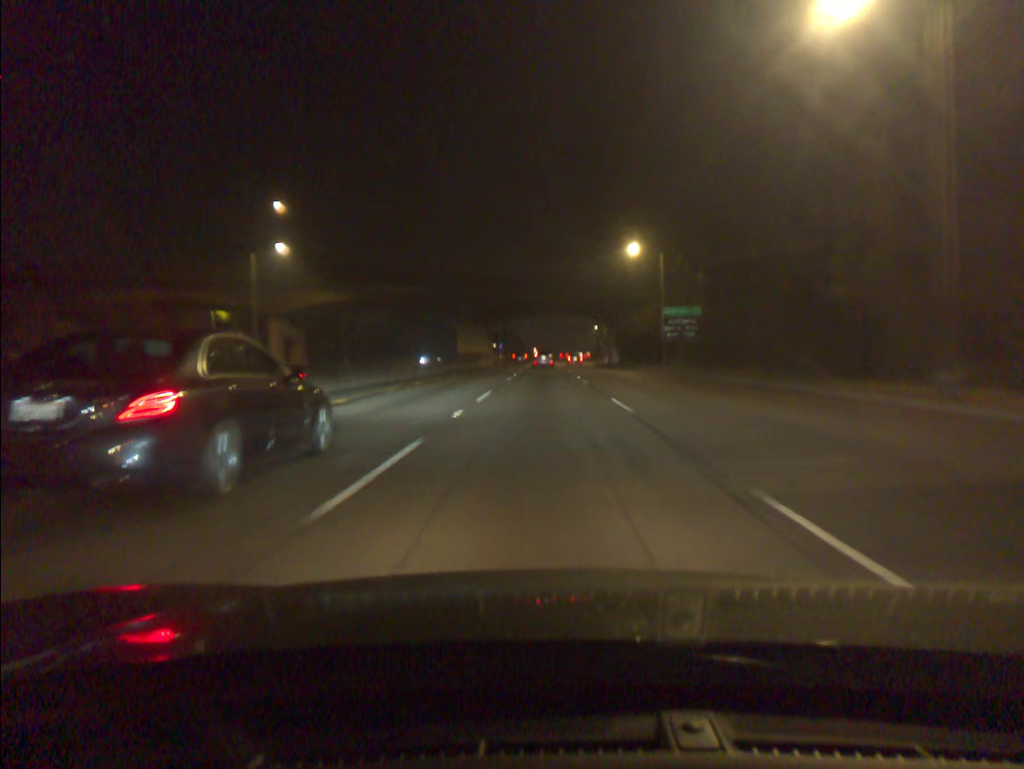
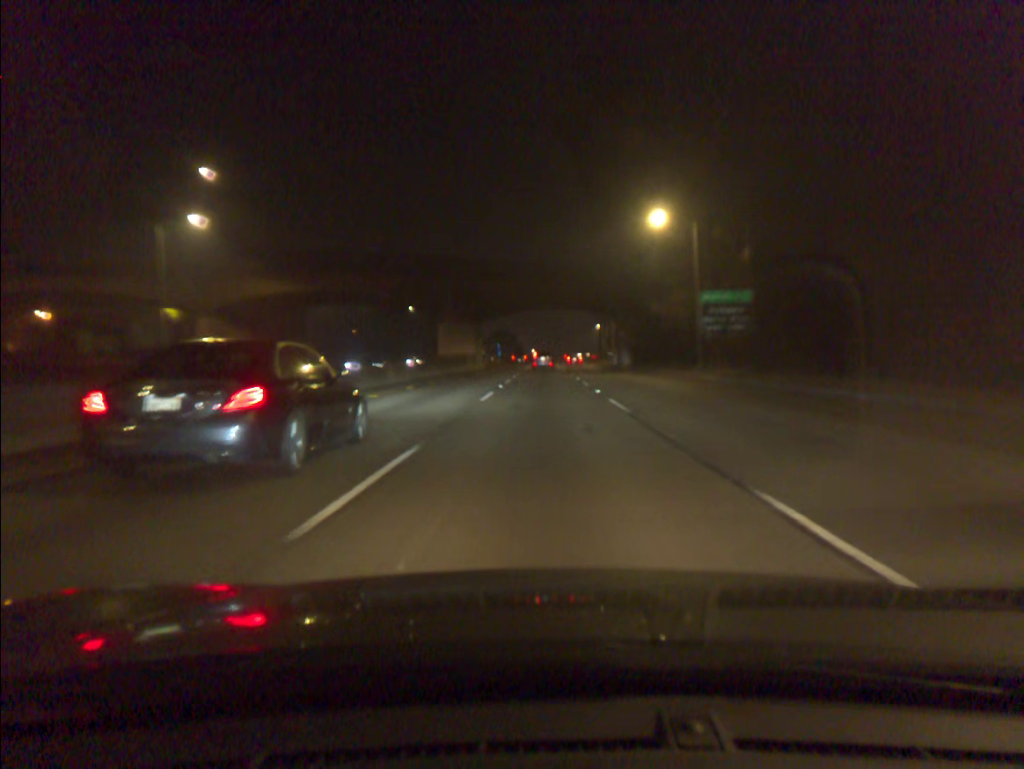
(0.0, +14.4) m; 0°
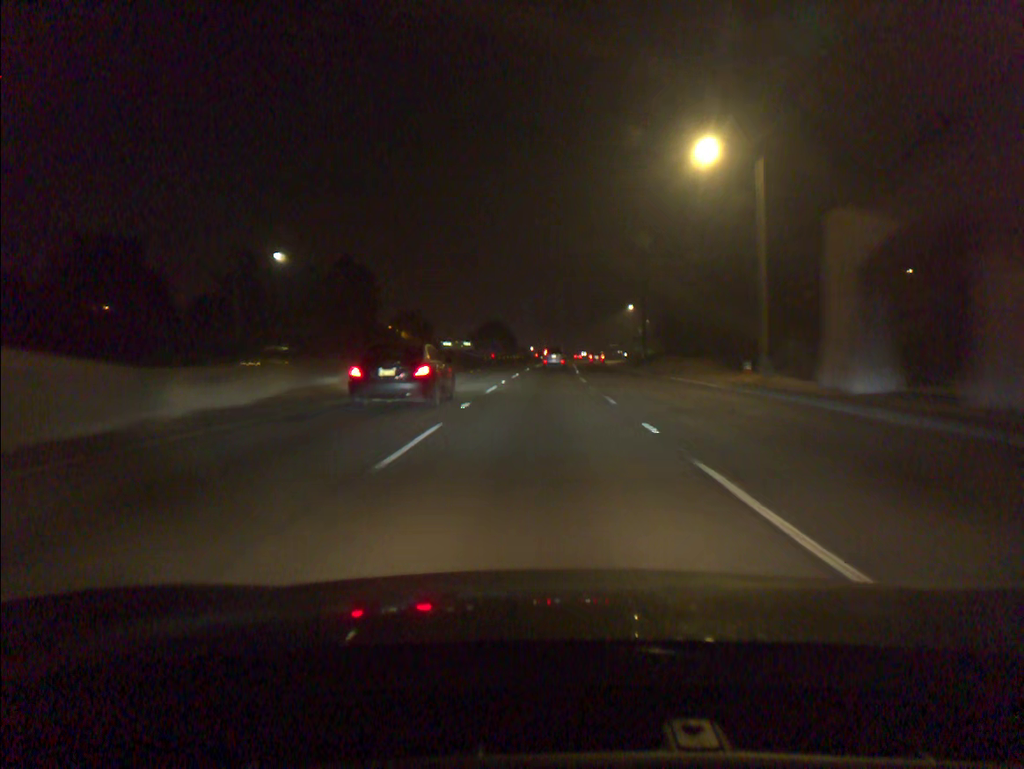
(+0.1, +71.5) m; 0°
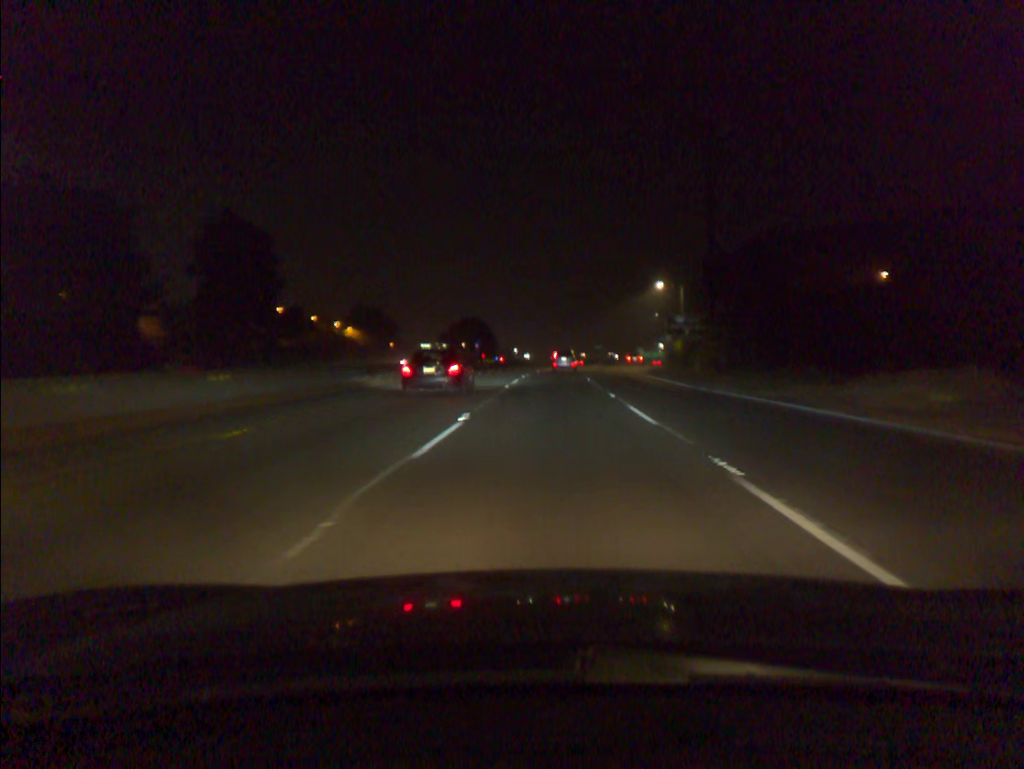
(+0.2, +42.4) m; +1°
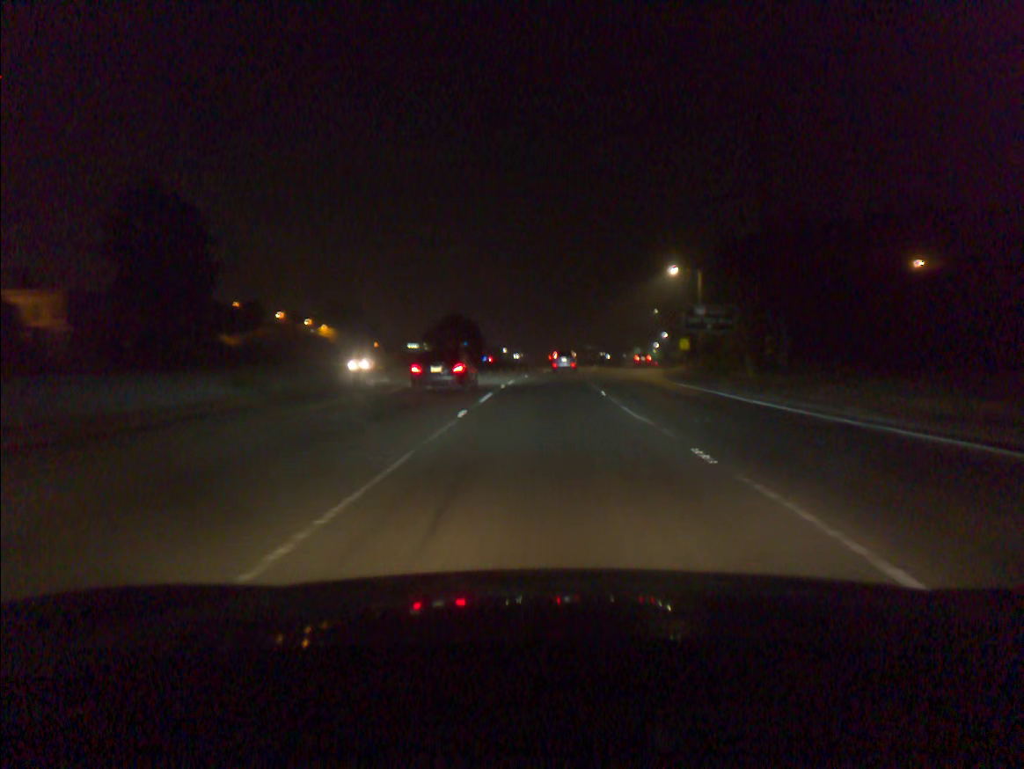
(+0.1, +14.1) m; +1°
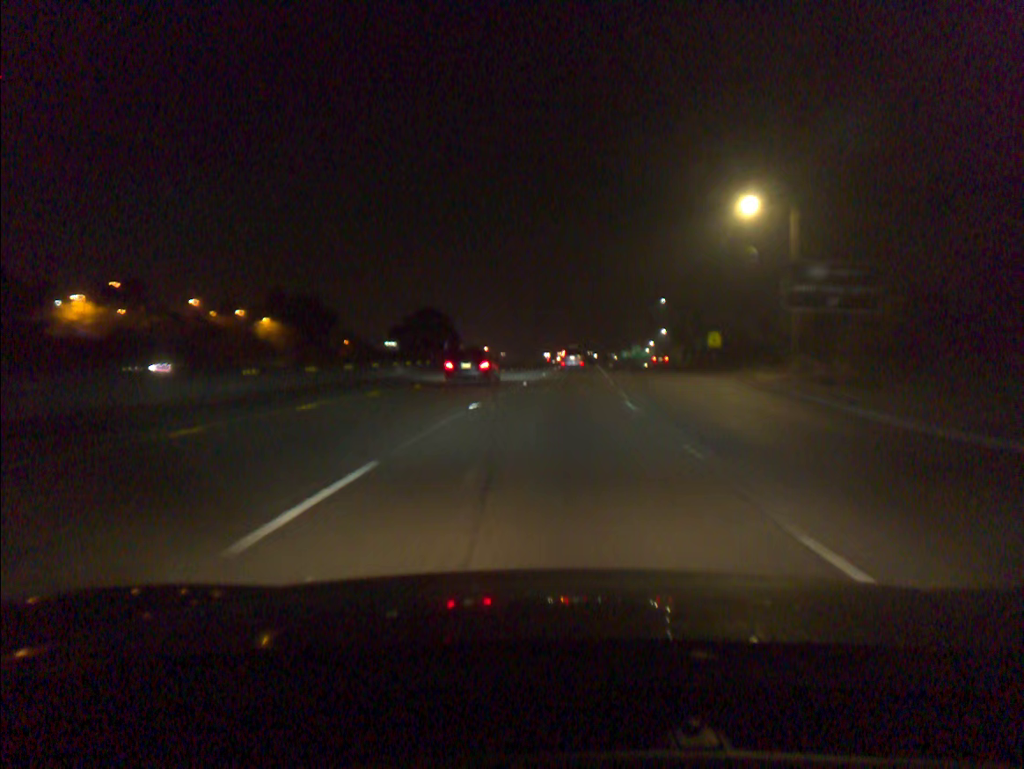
(+0.3, +28.2) m; +1°
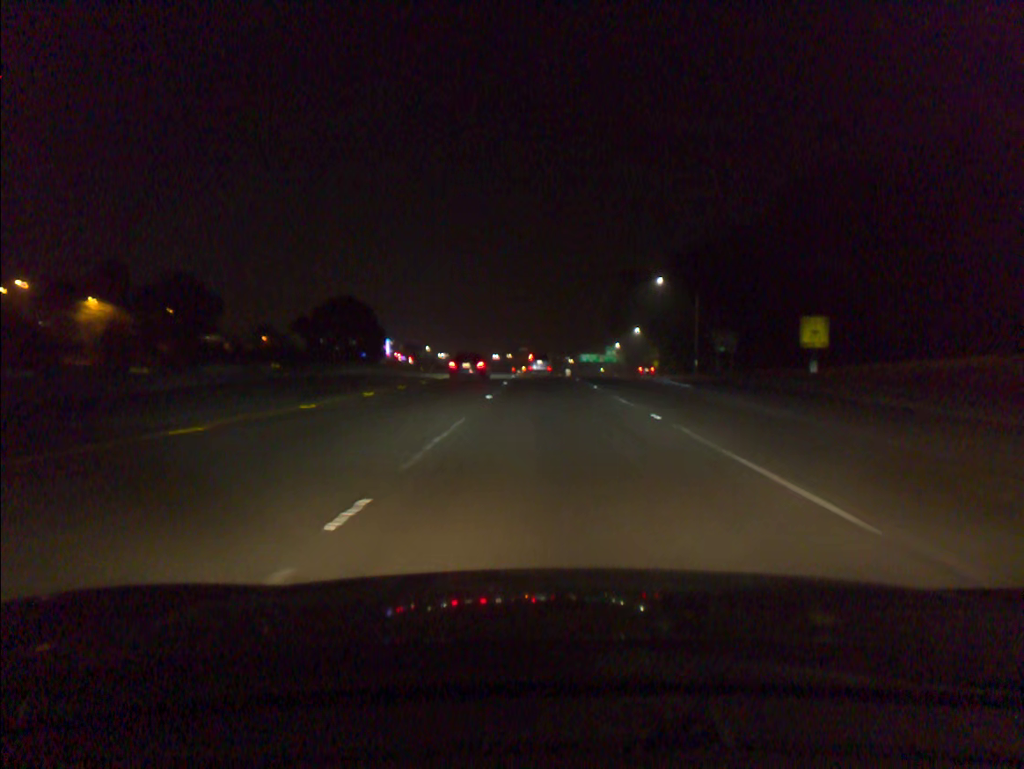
(+1.2, +42.1) m; +4°
